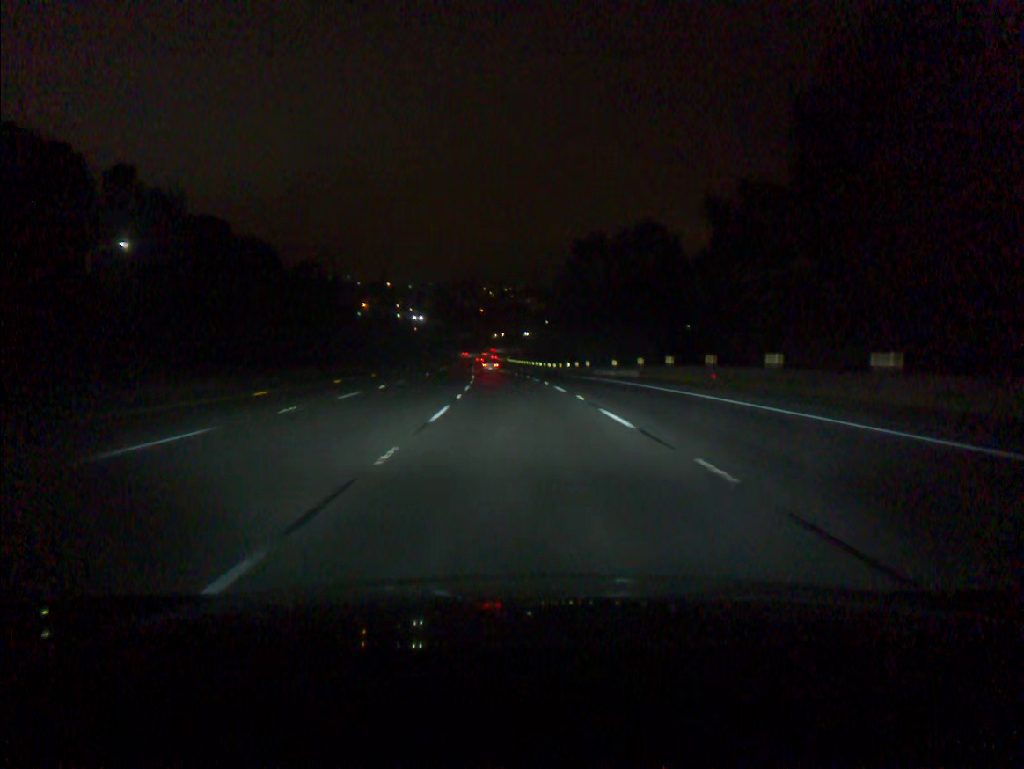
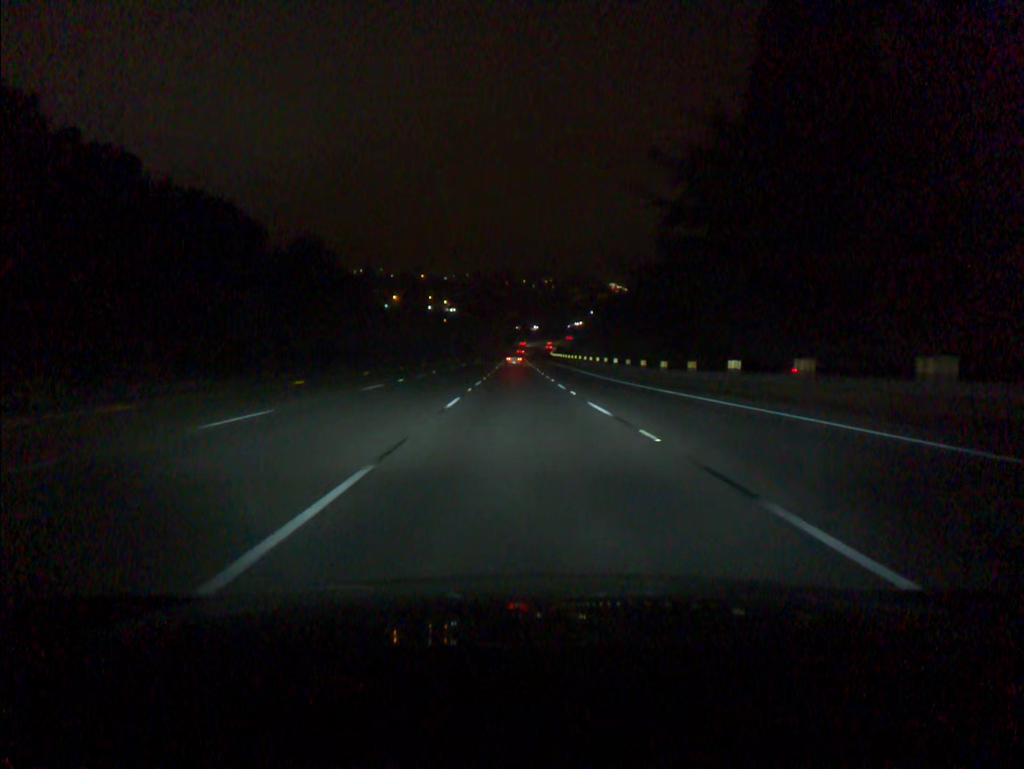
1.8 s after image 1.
(-1.6, +55.0) m; -3°
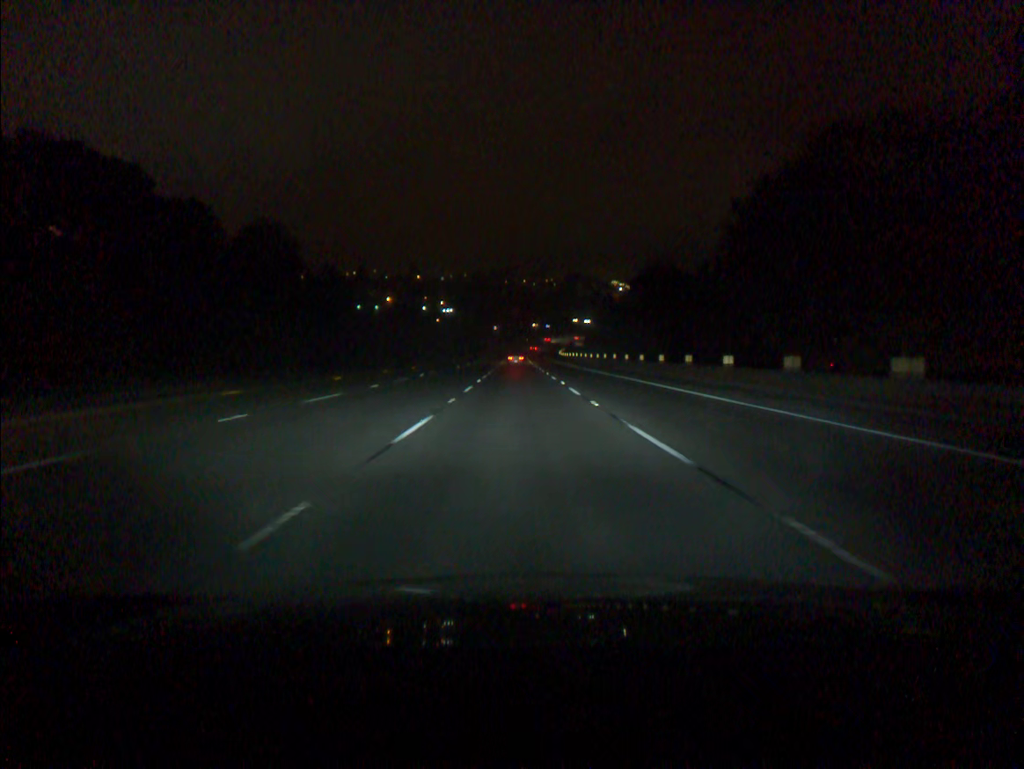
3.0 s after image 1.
(-0.1, +36.8) m; 0°
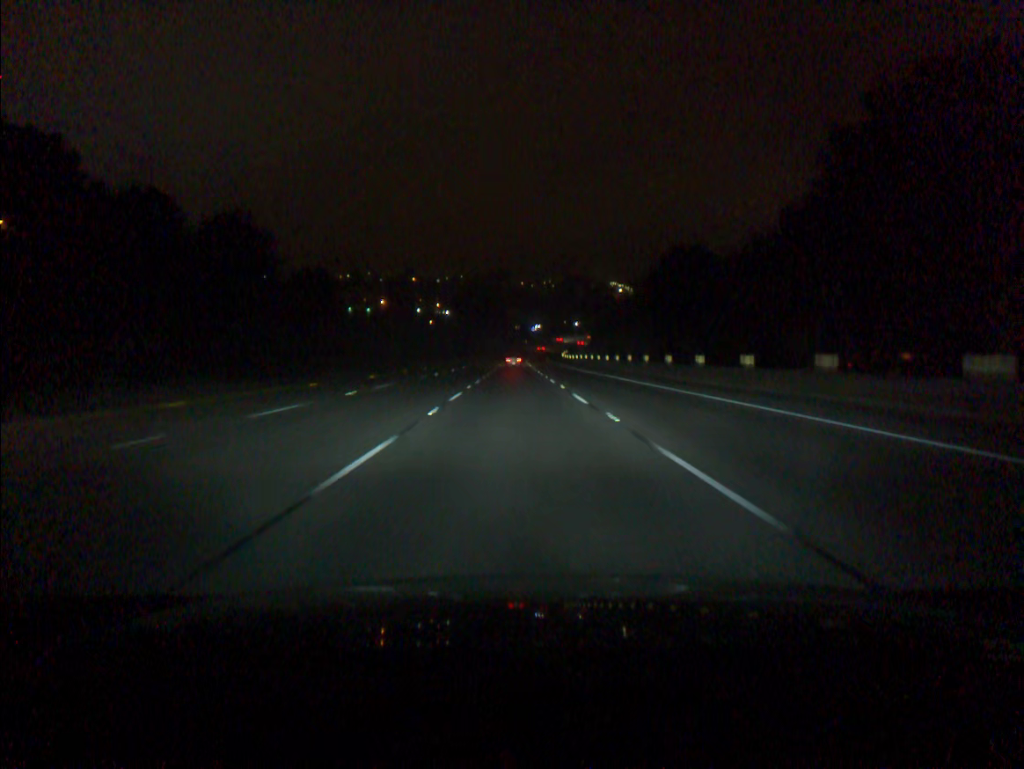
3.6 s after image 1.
(0.0, +18.4) m; 0°
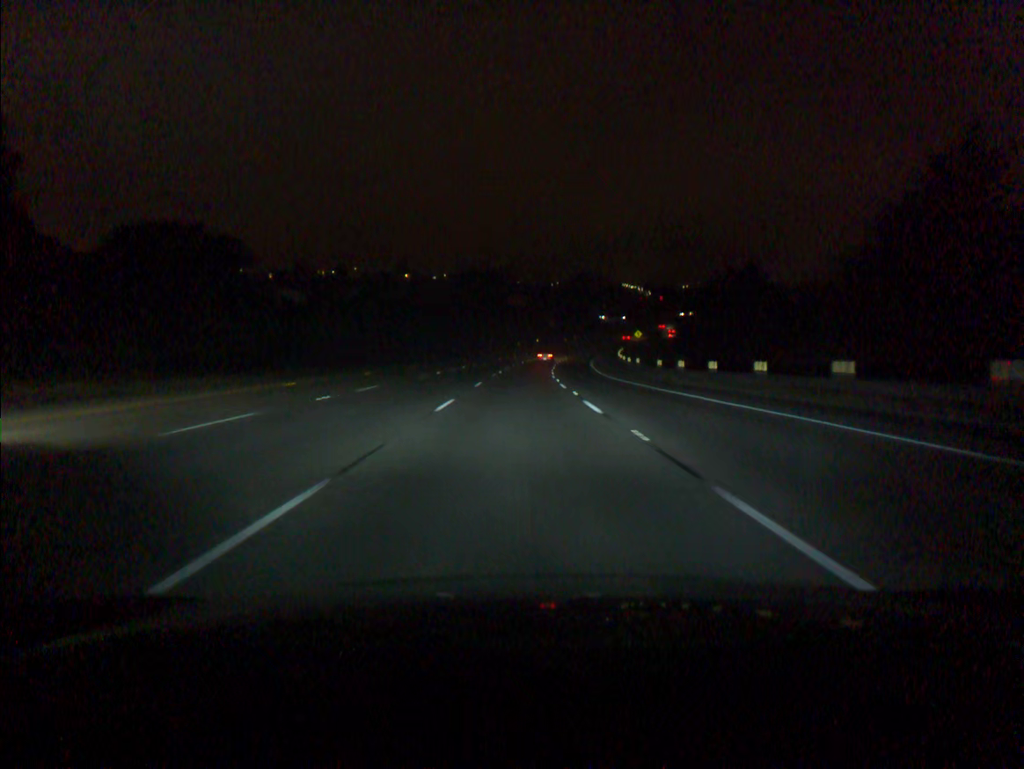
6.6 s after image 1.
(-0.5, +91.7) m; 0°
